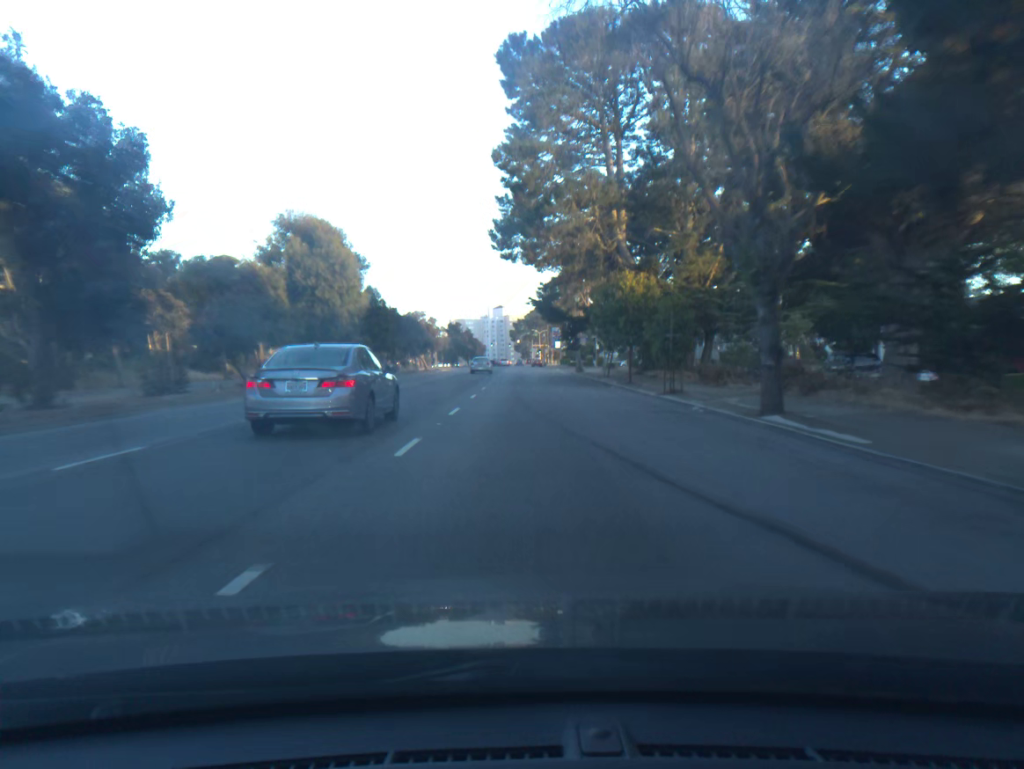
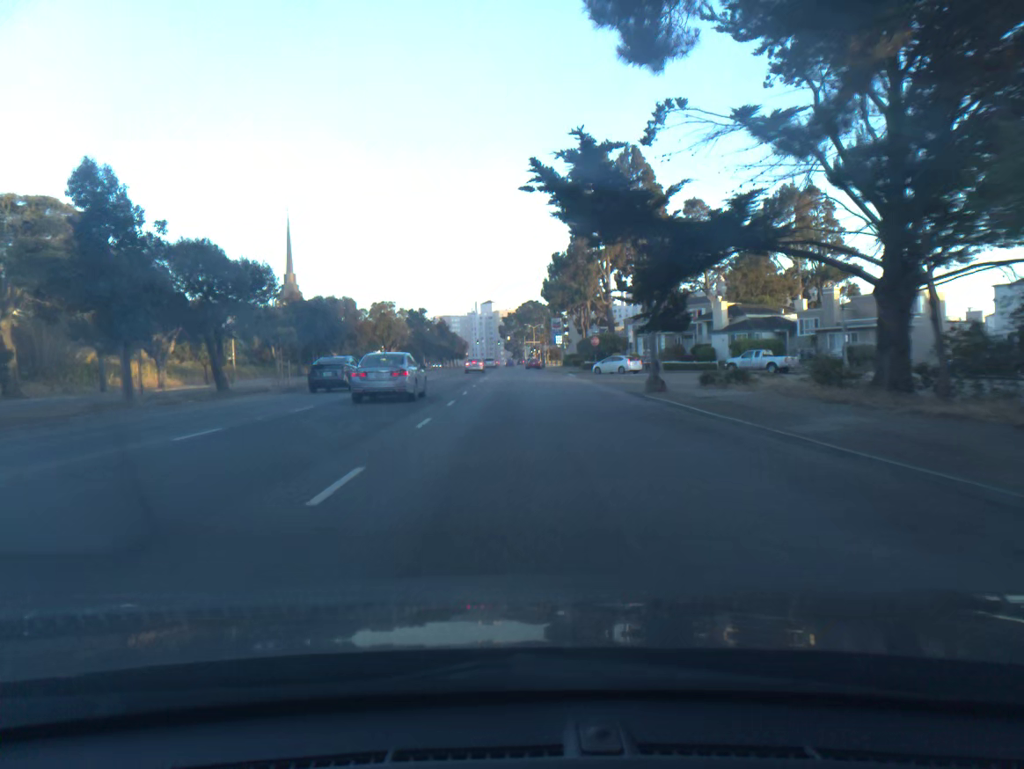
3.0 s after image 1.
(+0.4, +39.6) m; +1°
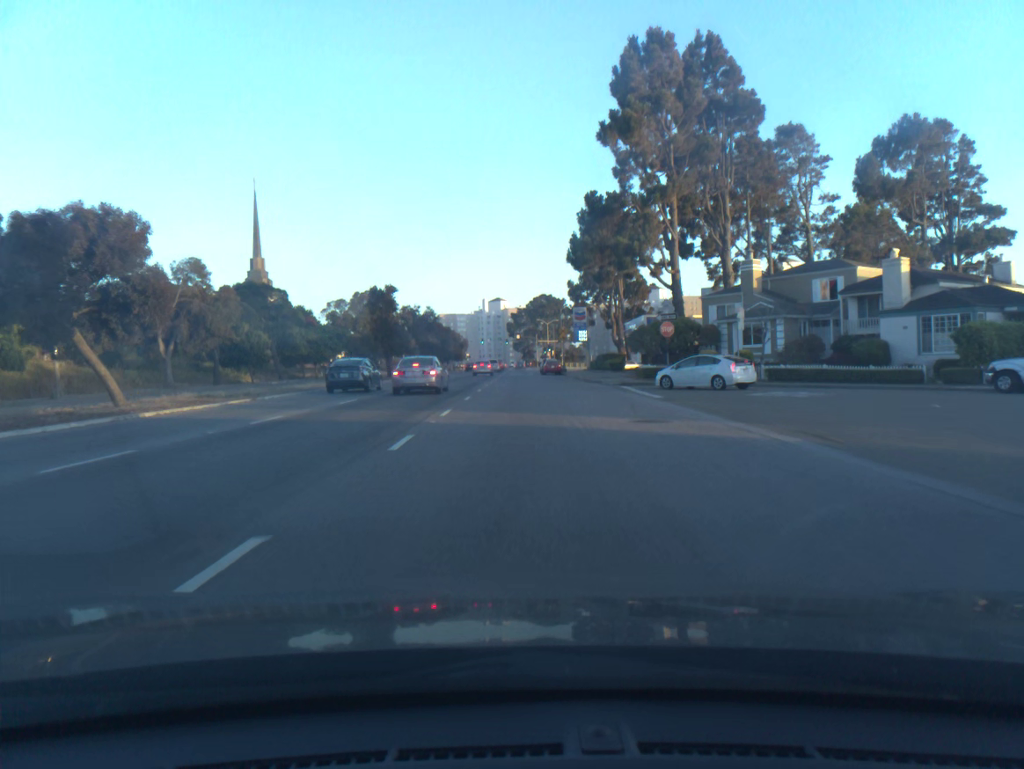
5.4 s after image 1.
(-0.2, +31.8) m; -1°
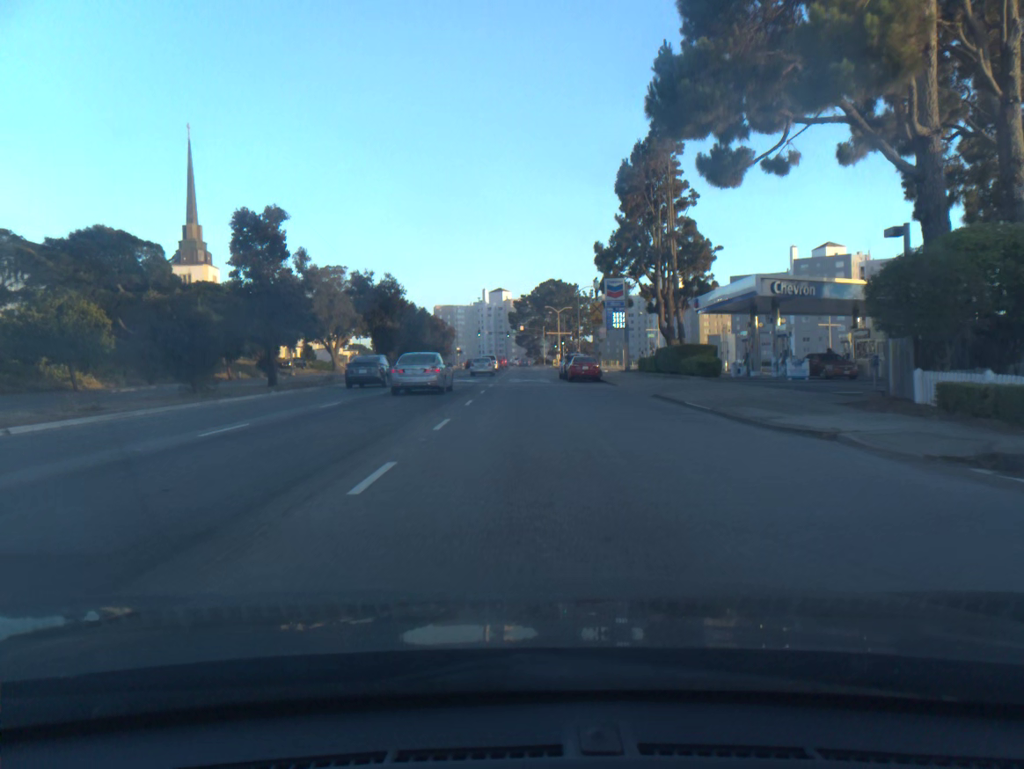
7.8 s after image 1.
(-0.2, +32.7) m; 0°
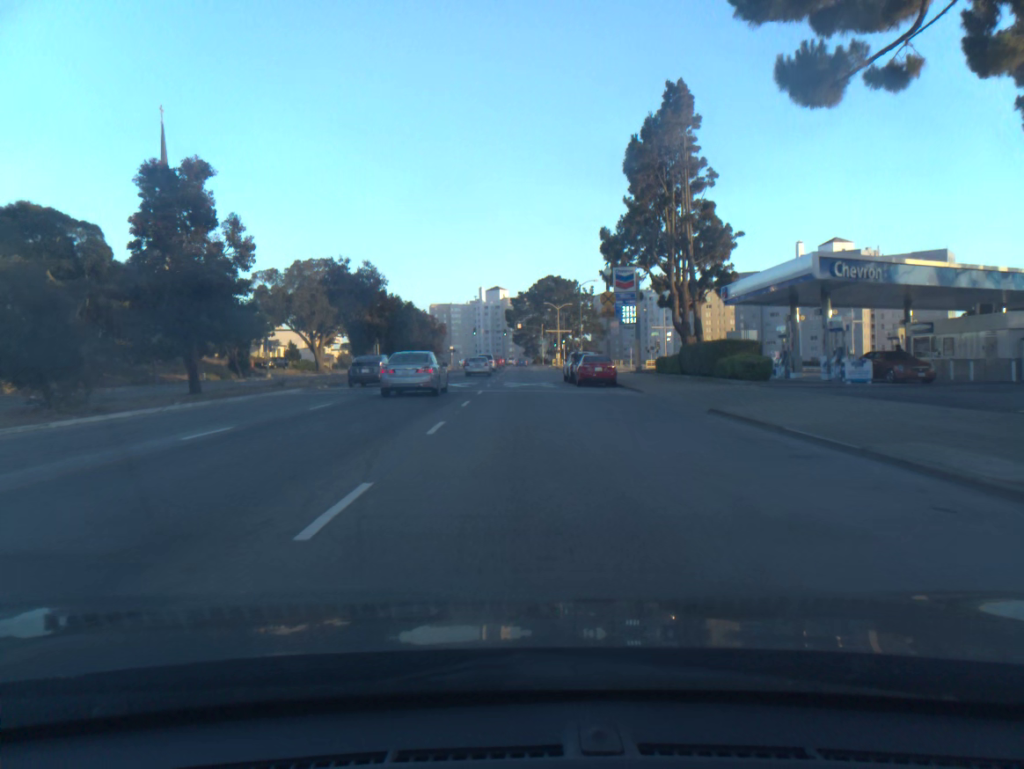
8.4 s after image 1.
(0.0, +8.2) m; 0°
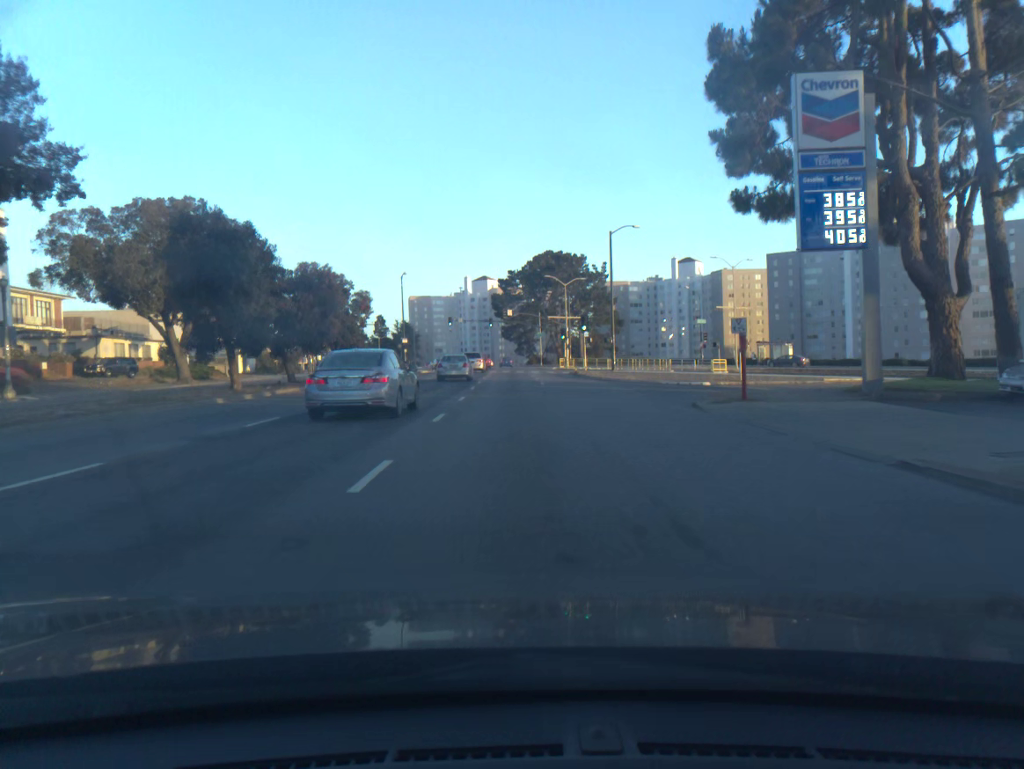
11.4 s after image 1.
(+0.1, +41.6) m; +1°
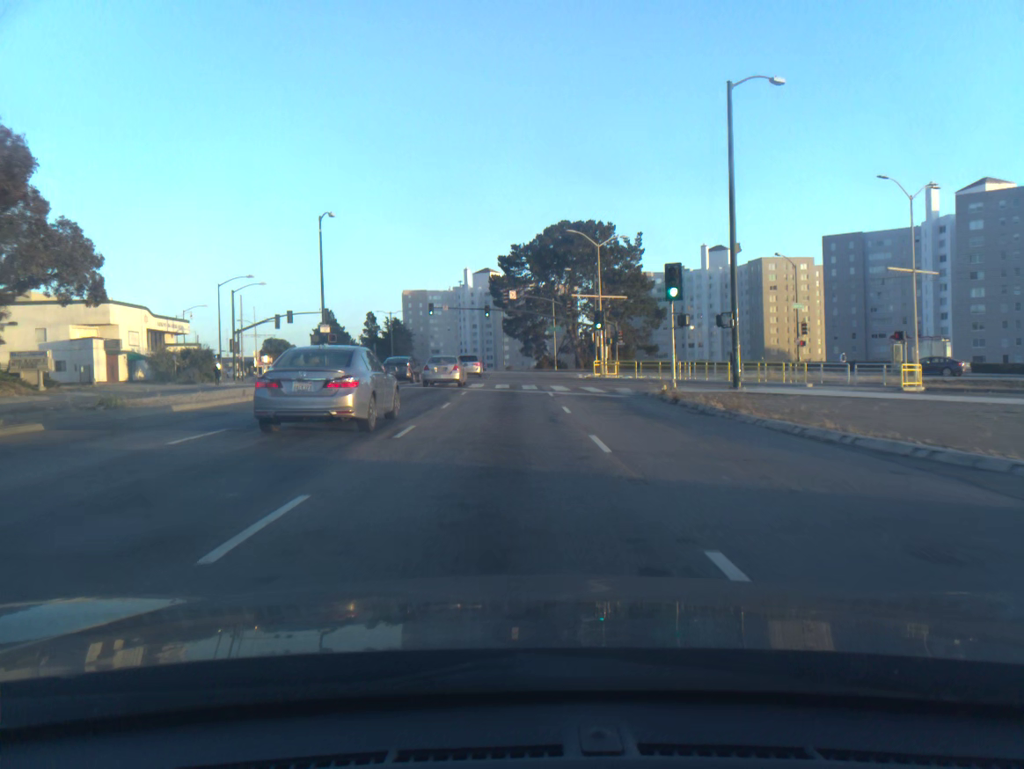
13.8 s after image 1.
(-0.1, +33.5) m; -1°
